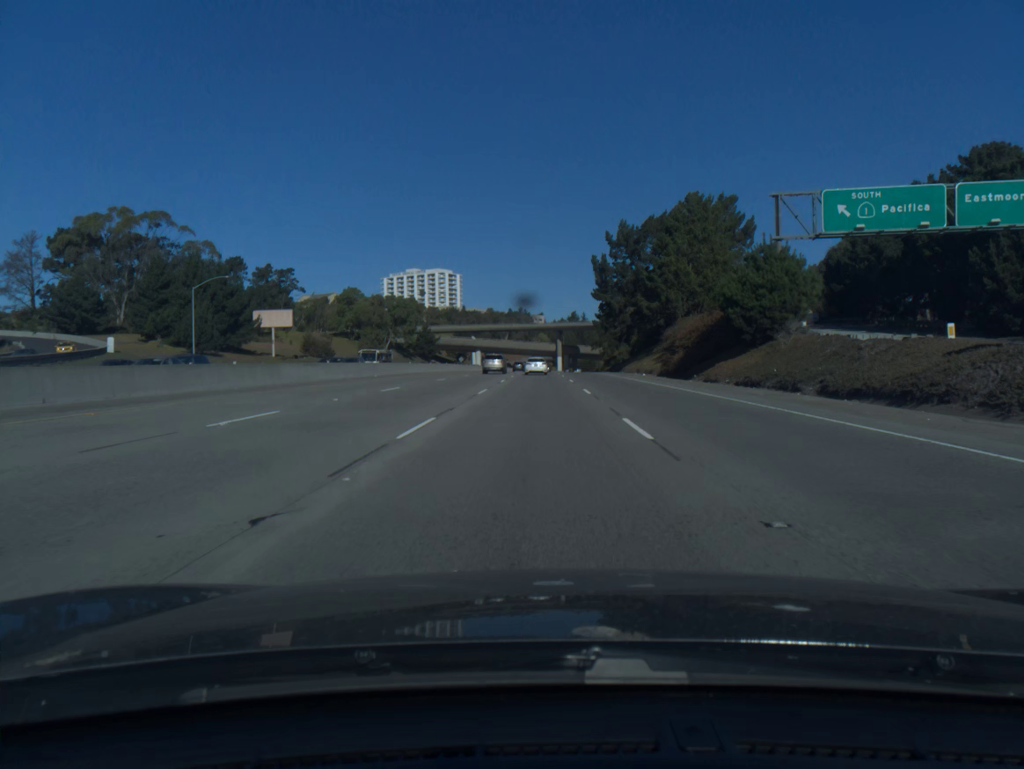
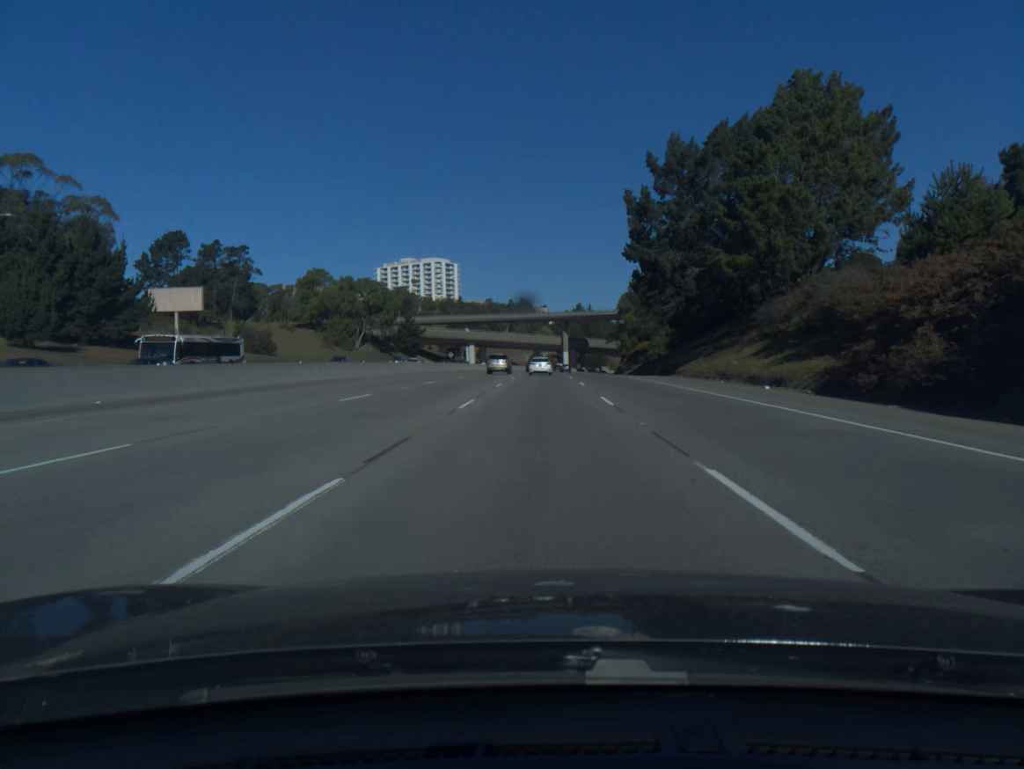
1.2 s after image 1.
(-0.1, +36.0) m; 0°
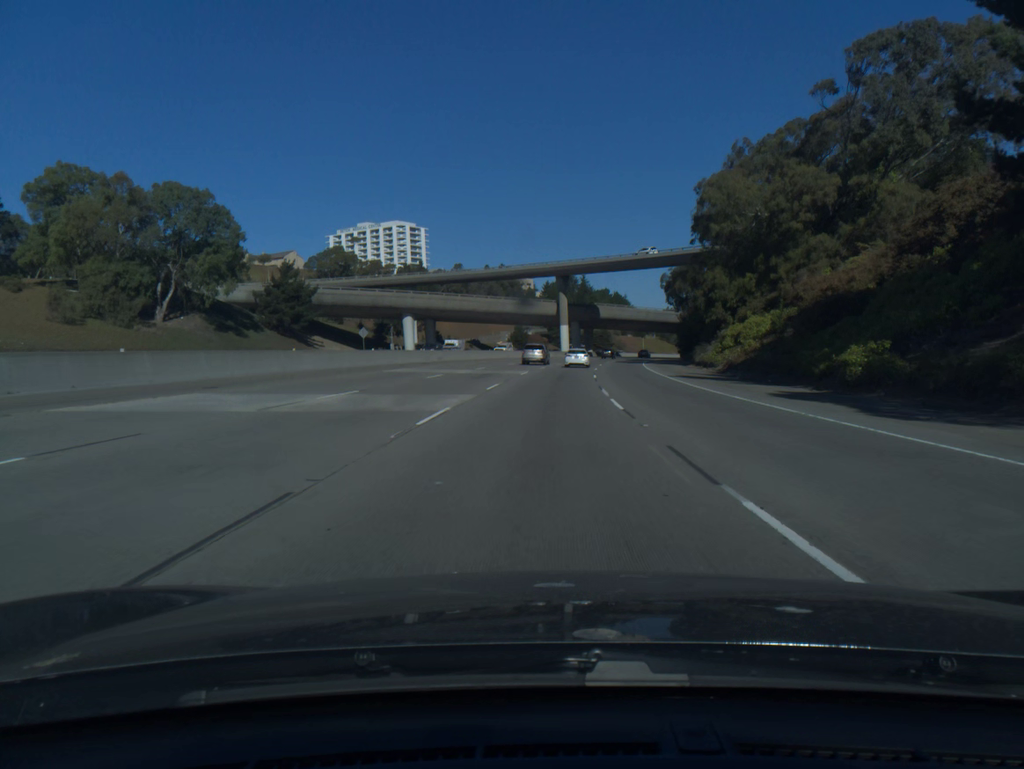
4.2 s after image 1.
(+0.4, +89.5) m; +1°
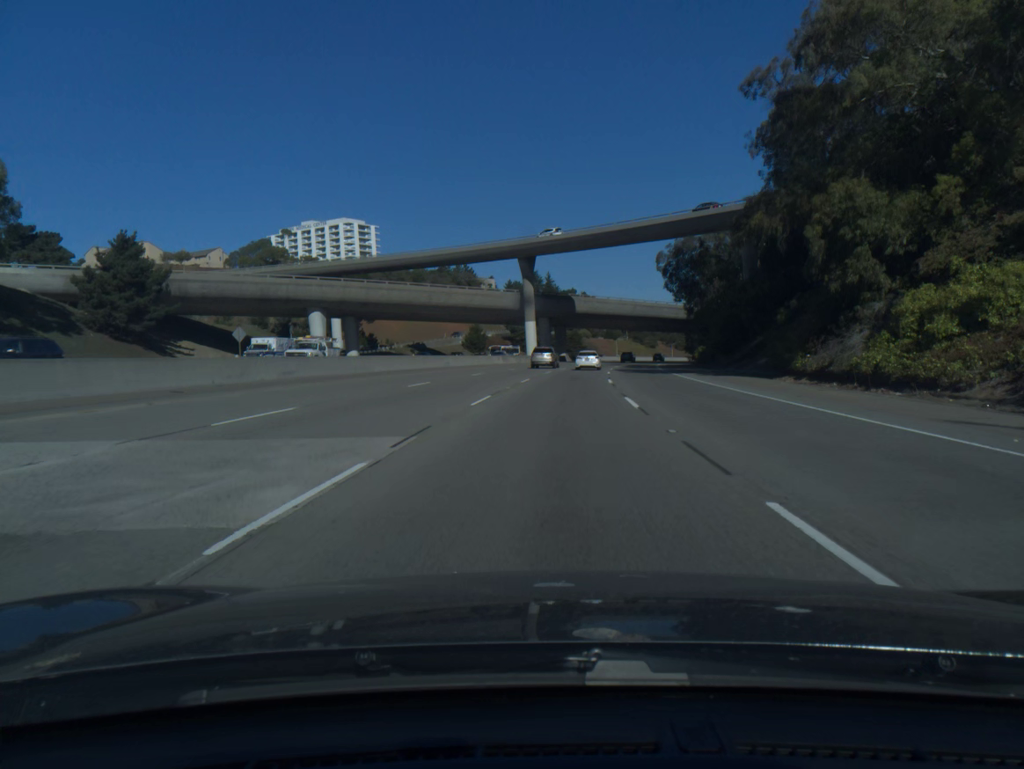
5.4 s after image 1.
(+0.7, +35.4) m; +3°
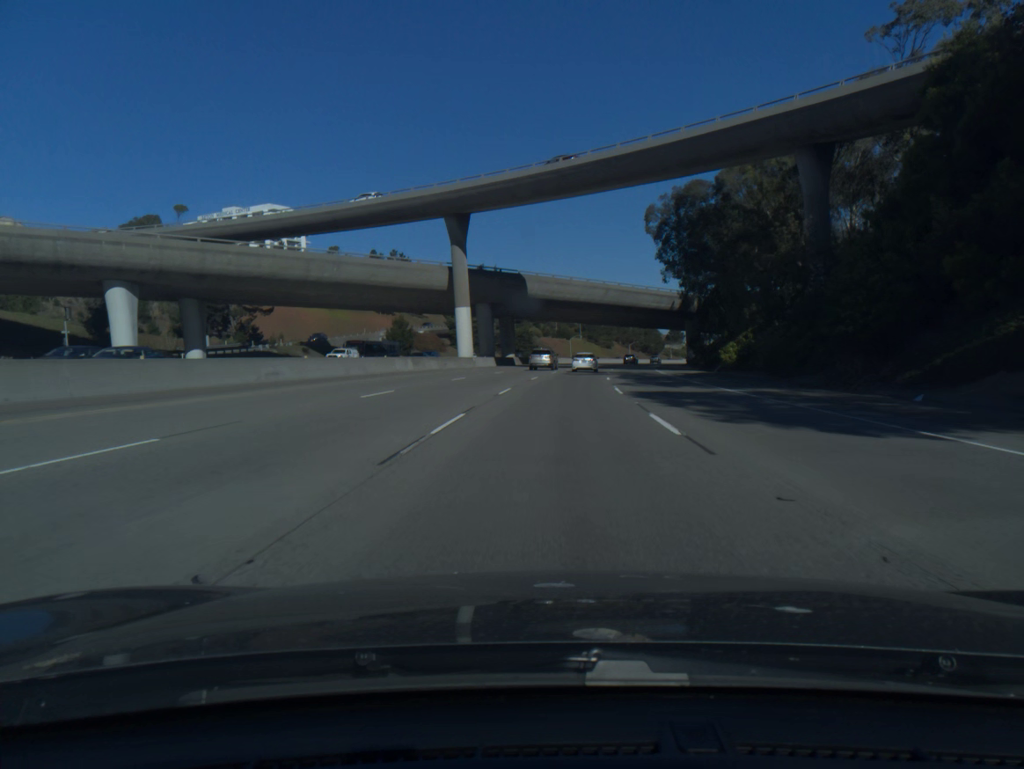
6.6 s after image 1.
(+1.1, +35.0) m; +4°
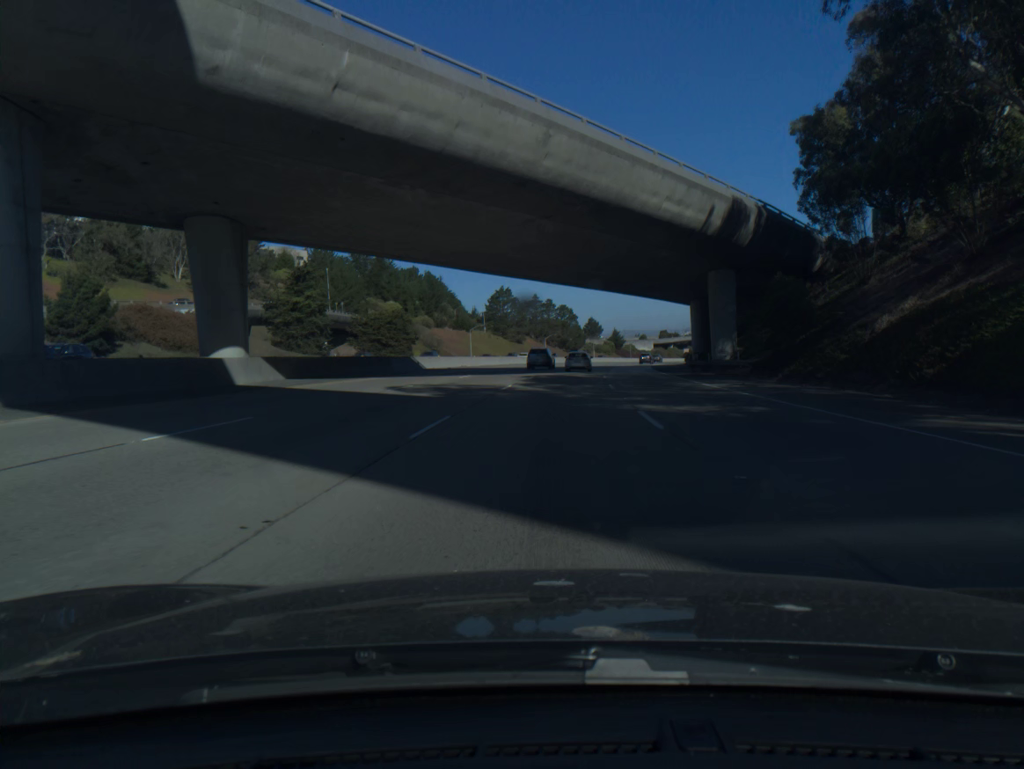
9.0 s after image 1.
(+4.2, +69.1) m; +7°
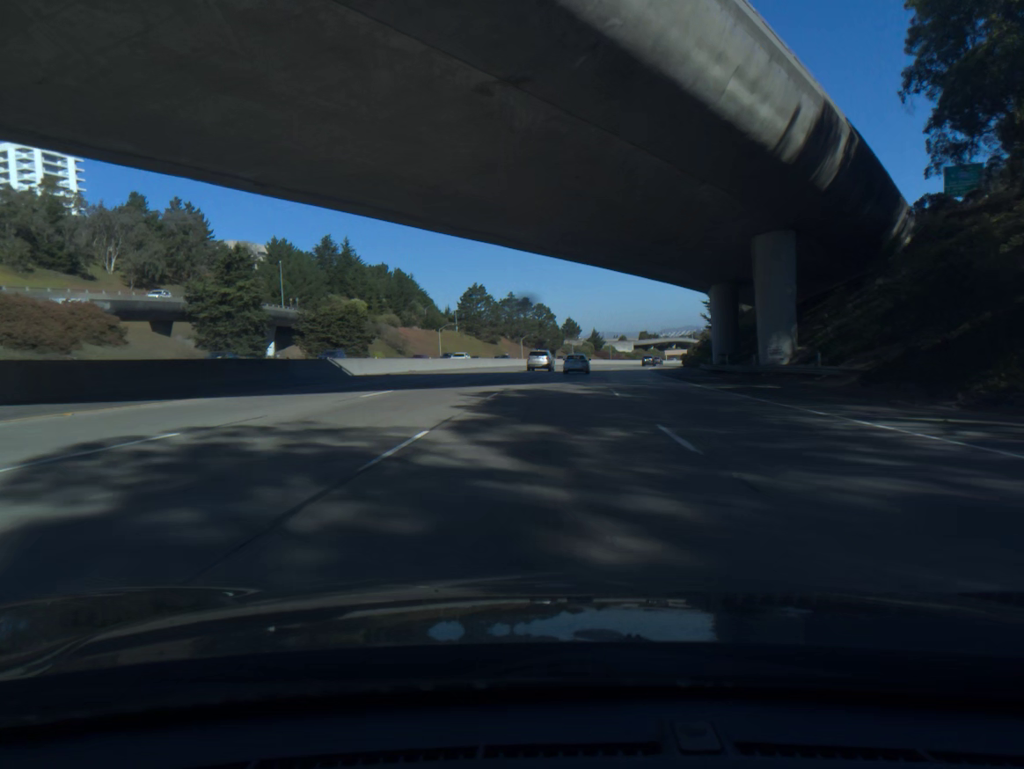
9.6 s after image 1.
(+0.2, +17.2) m; +2°
